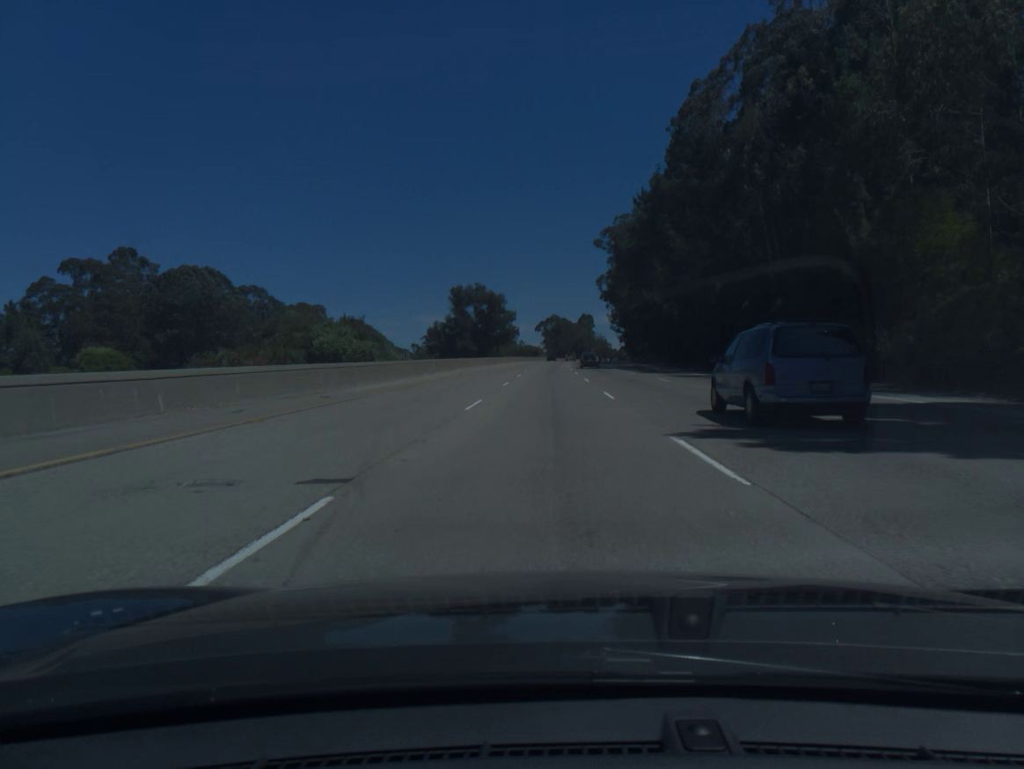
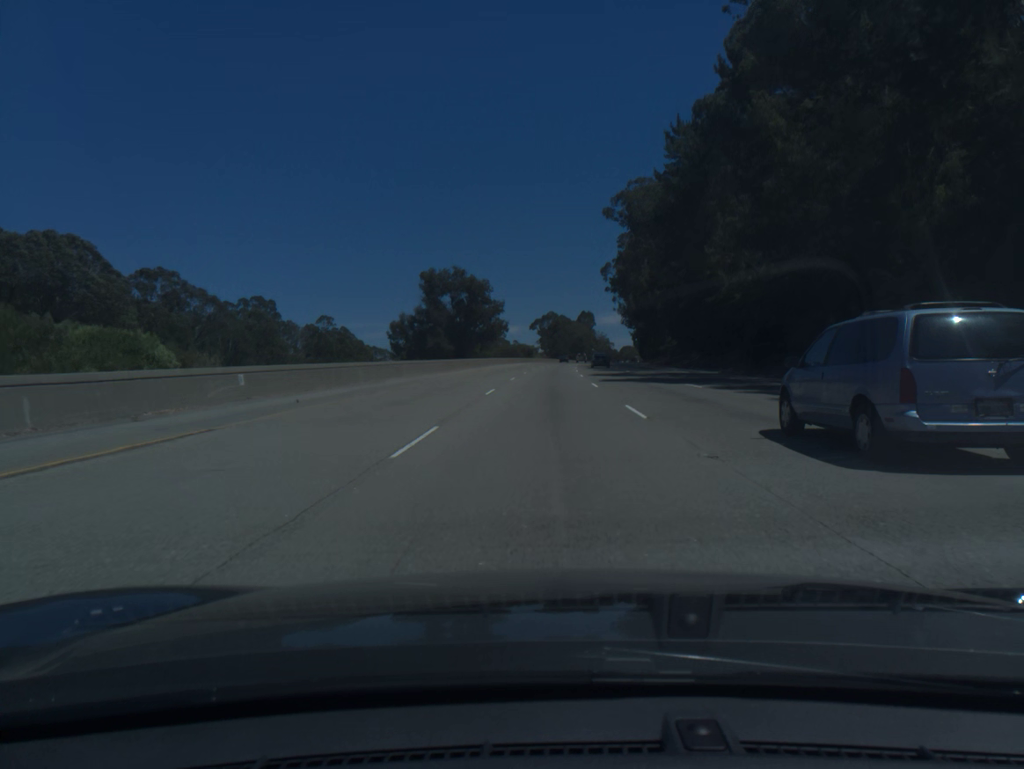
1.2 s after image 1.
(+0.1, +36.6) m; 0°
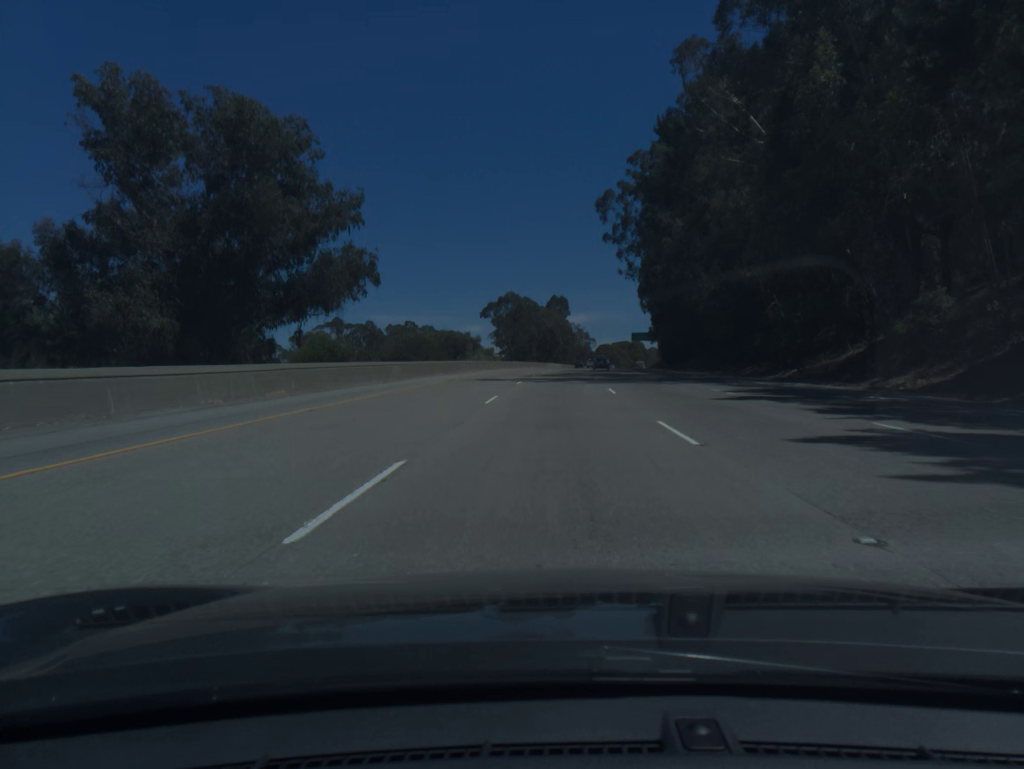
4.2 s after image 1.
(+1.5, +91.5) m; +3°
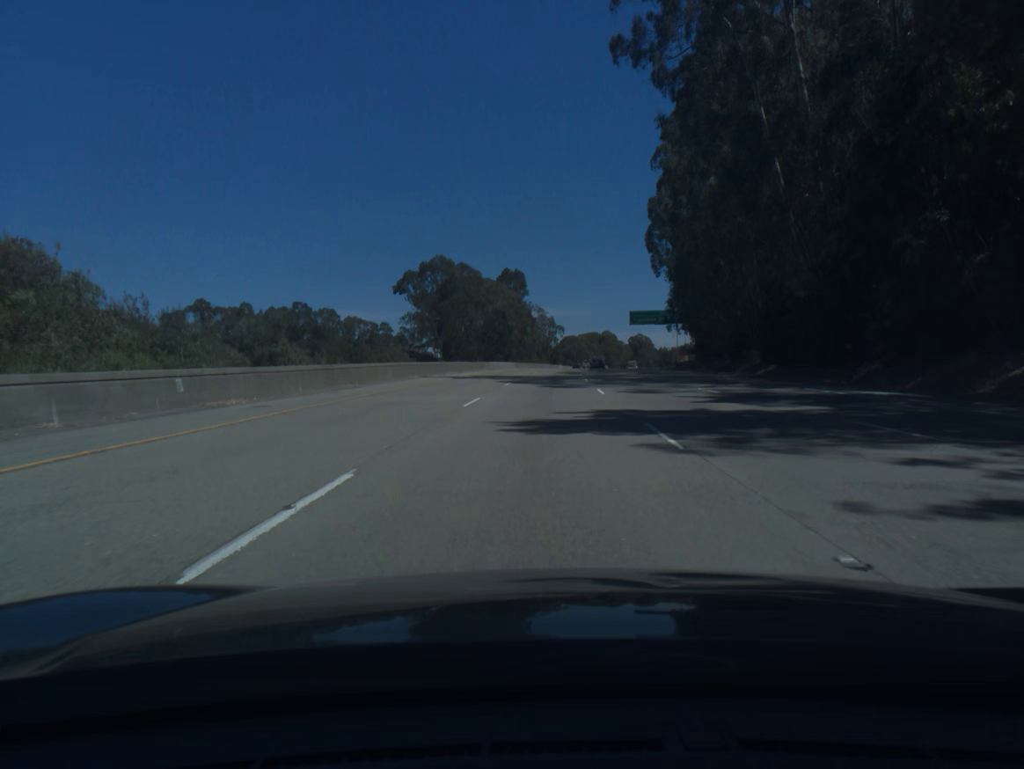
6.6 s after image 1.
(+2.2, +73.3) m; +3°
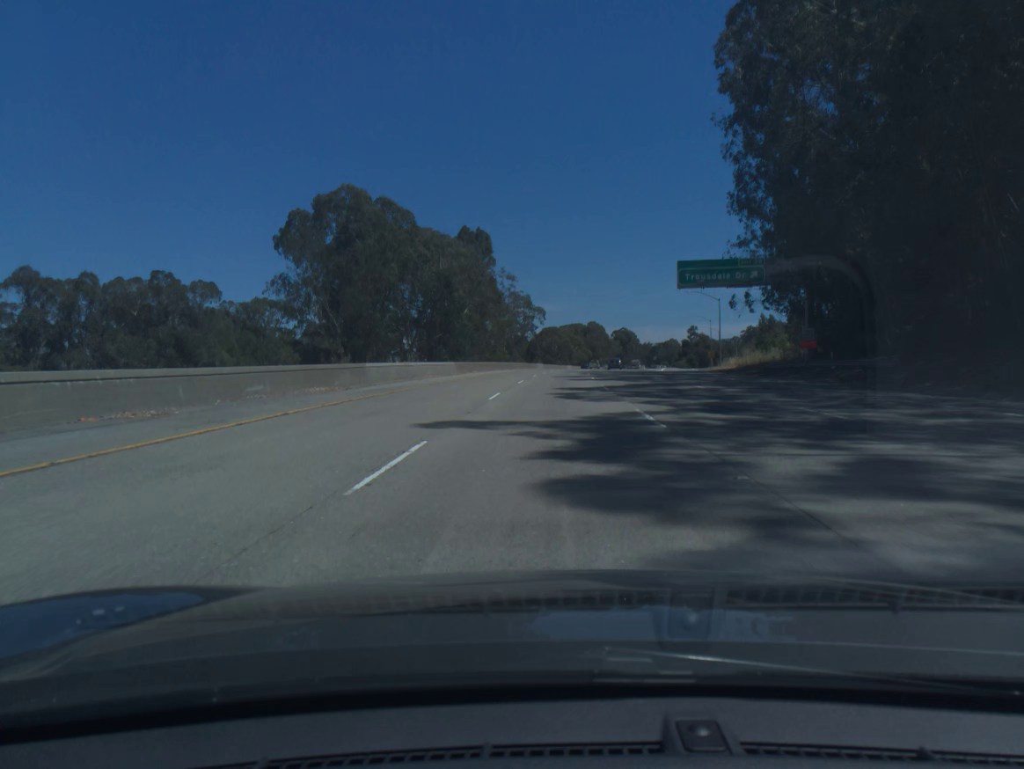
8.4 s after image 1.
(+0.6, +55.2) m; +2°
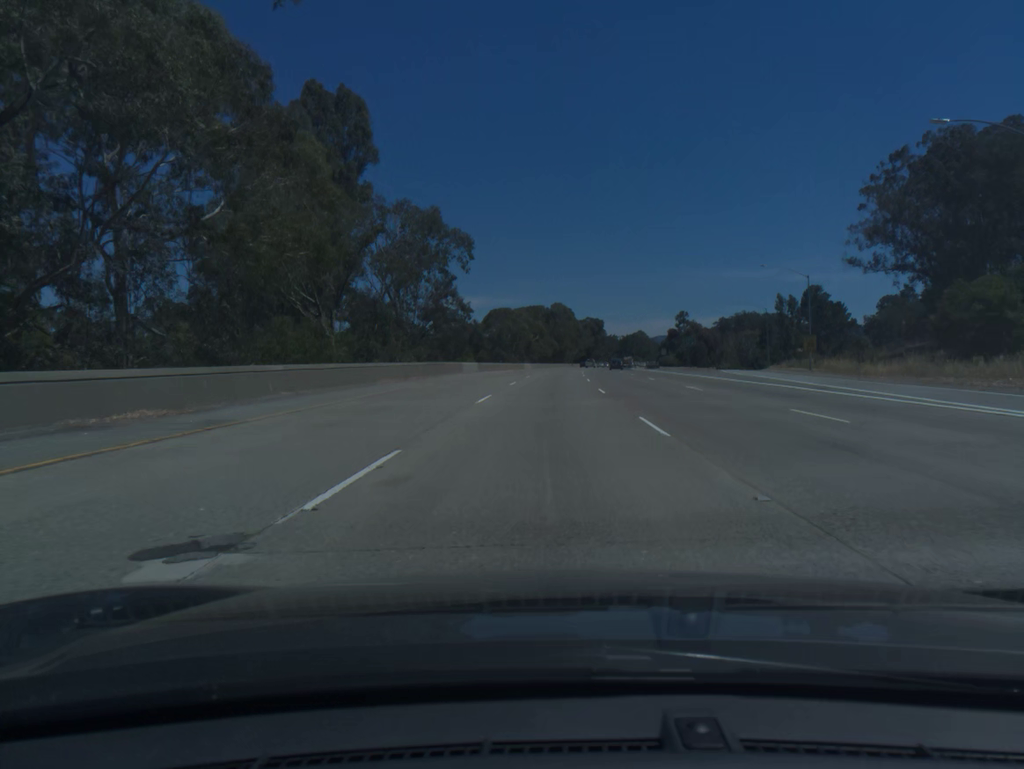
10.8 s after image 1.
(+2.4, +73.8) m; +3°
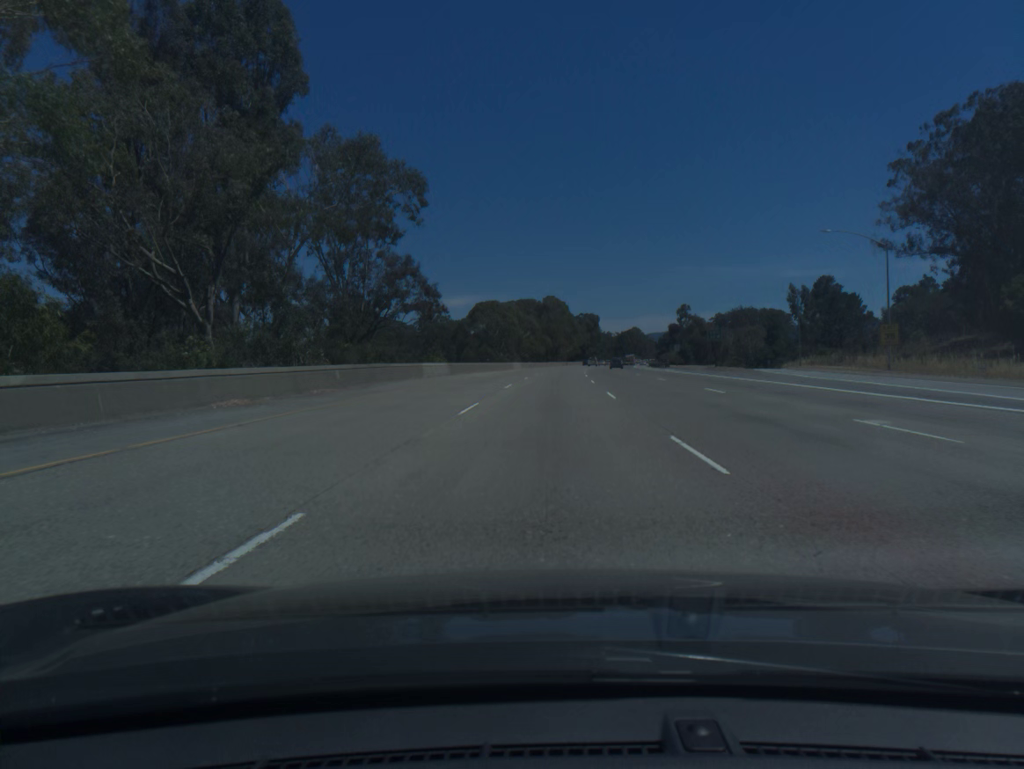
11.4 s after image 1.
(+0.1, +18.5) m; +1°
